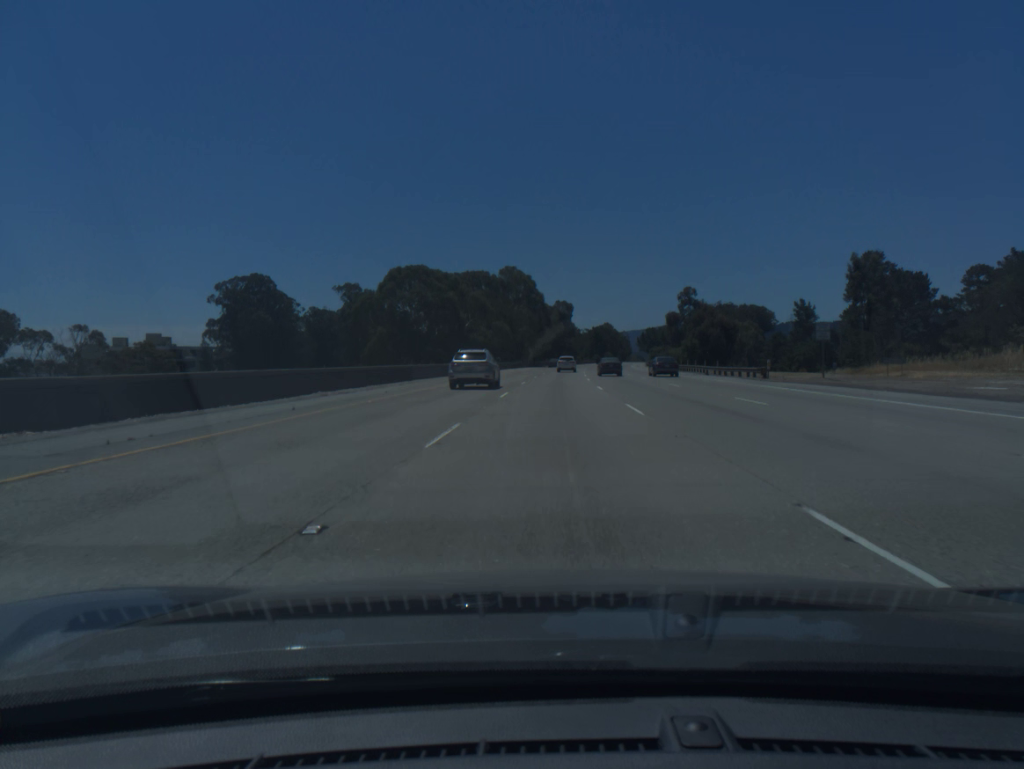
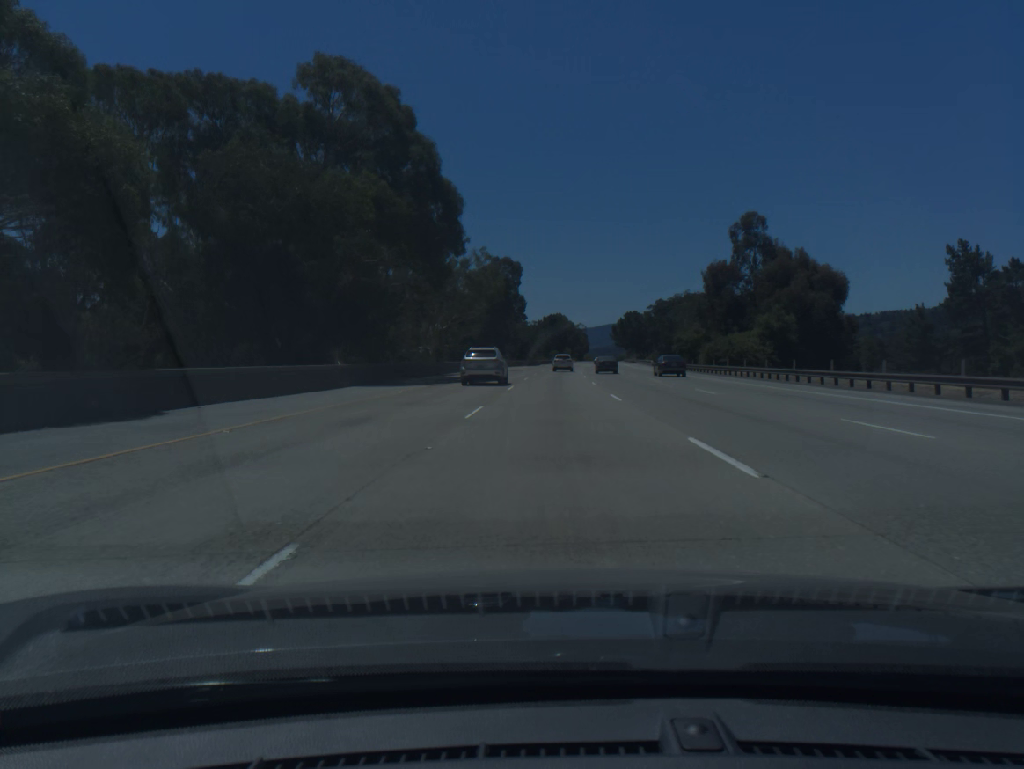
(+3.0, +97.0) m; +4°
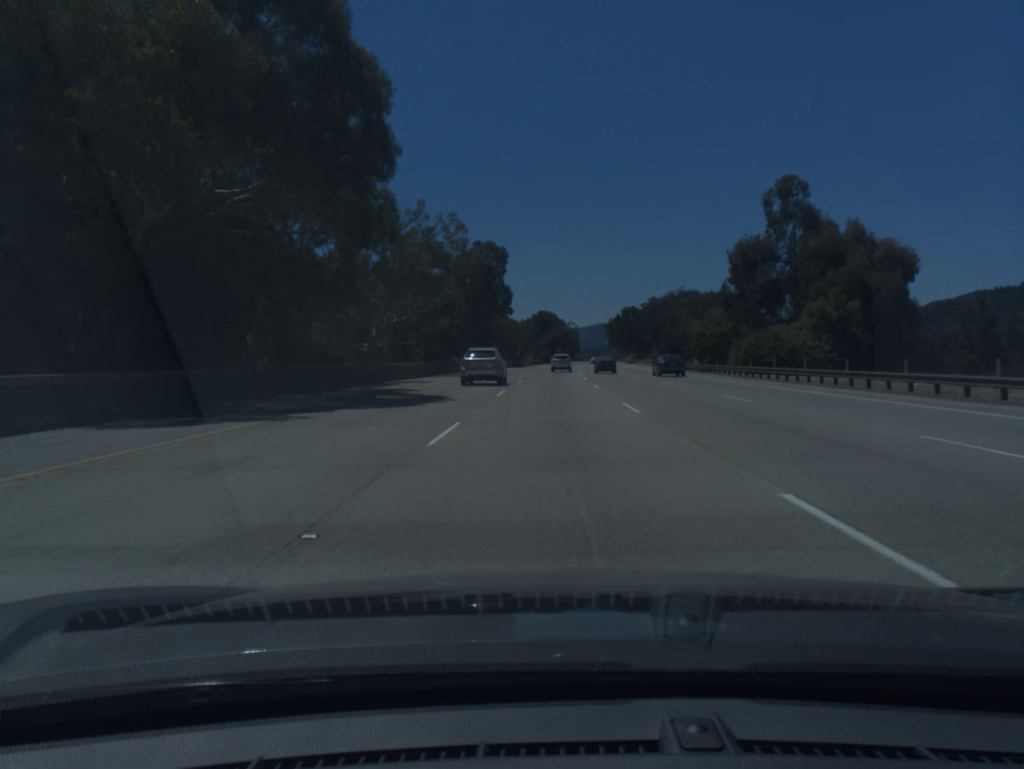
(+0.1, +19.3) m; +1°
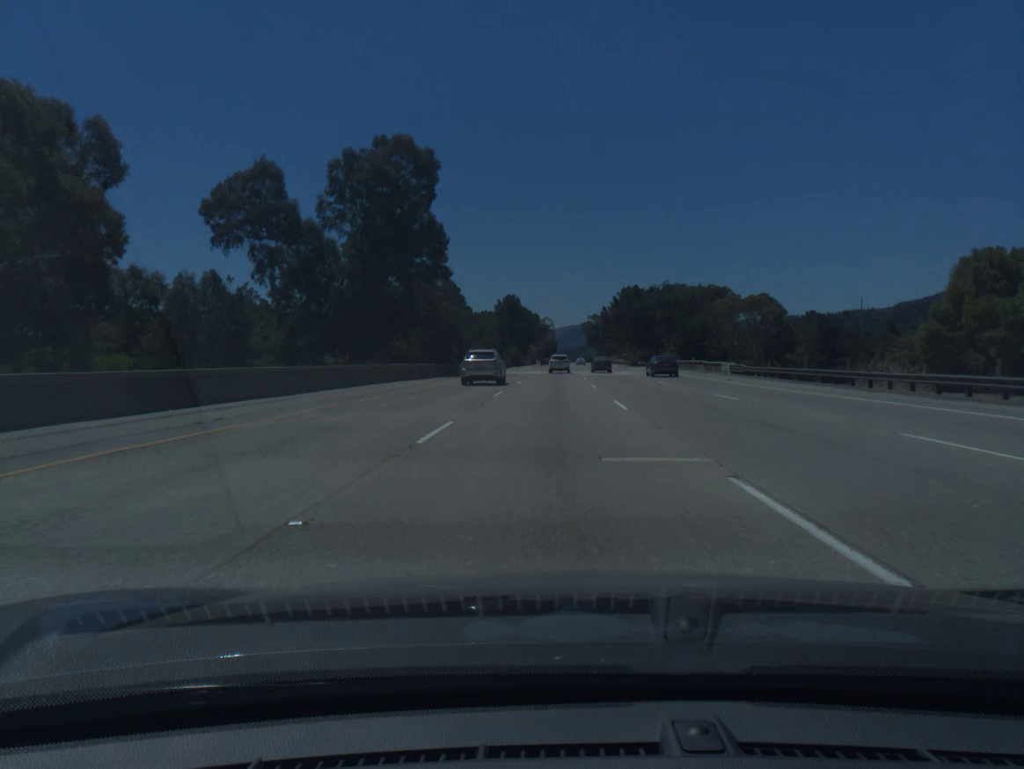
(+1.2, +57.8) m; +2°
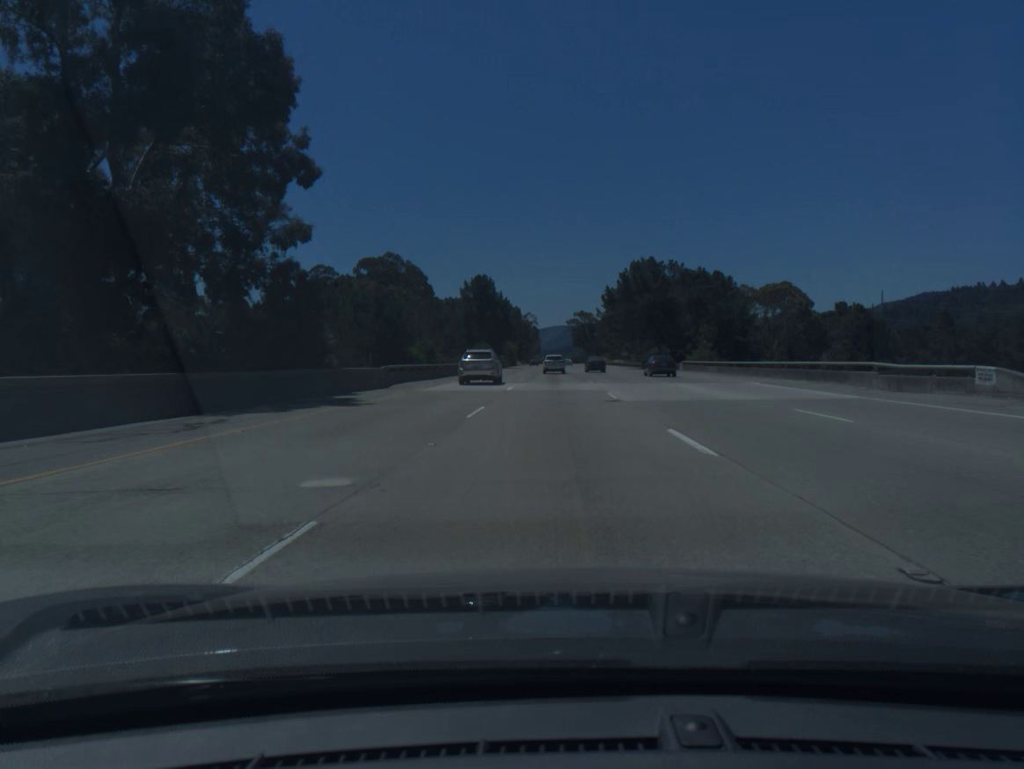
(+0.3, +38.3) m; +1°
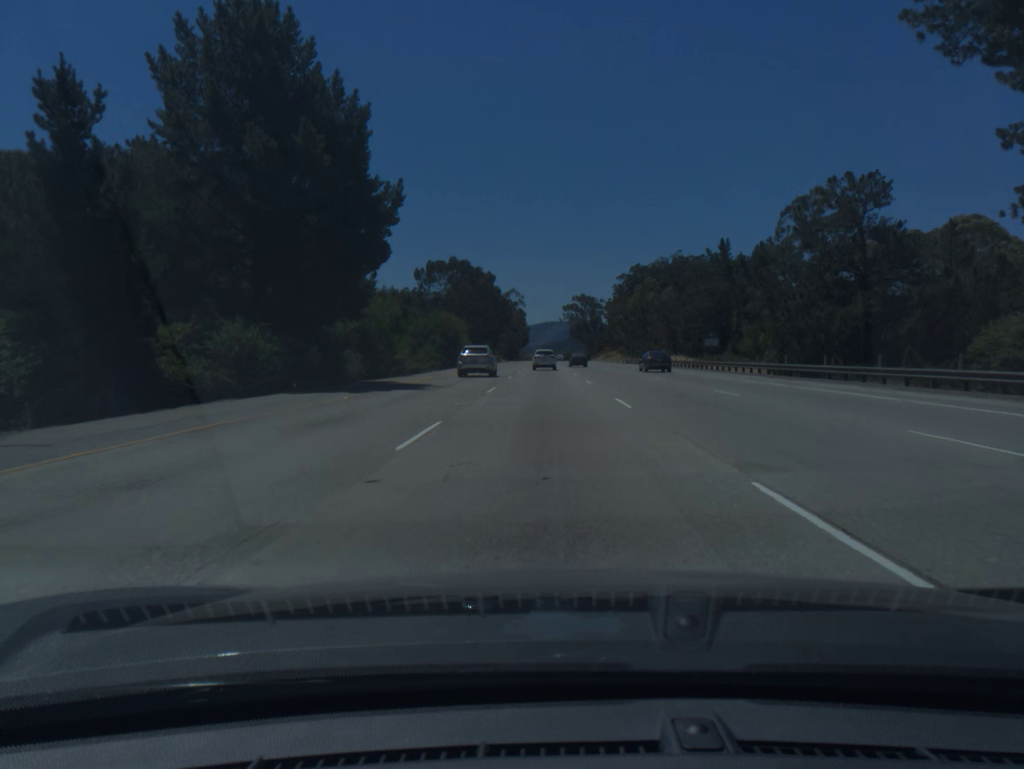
(+1.4, +94.5) m; +1°
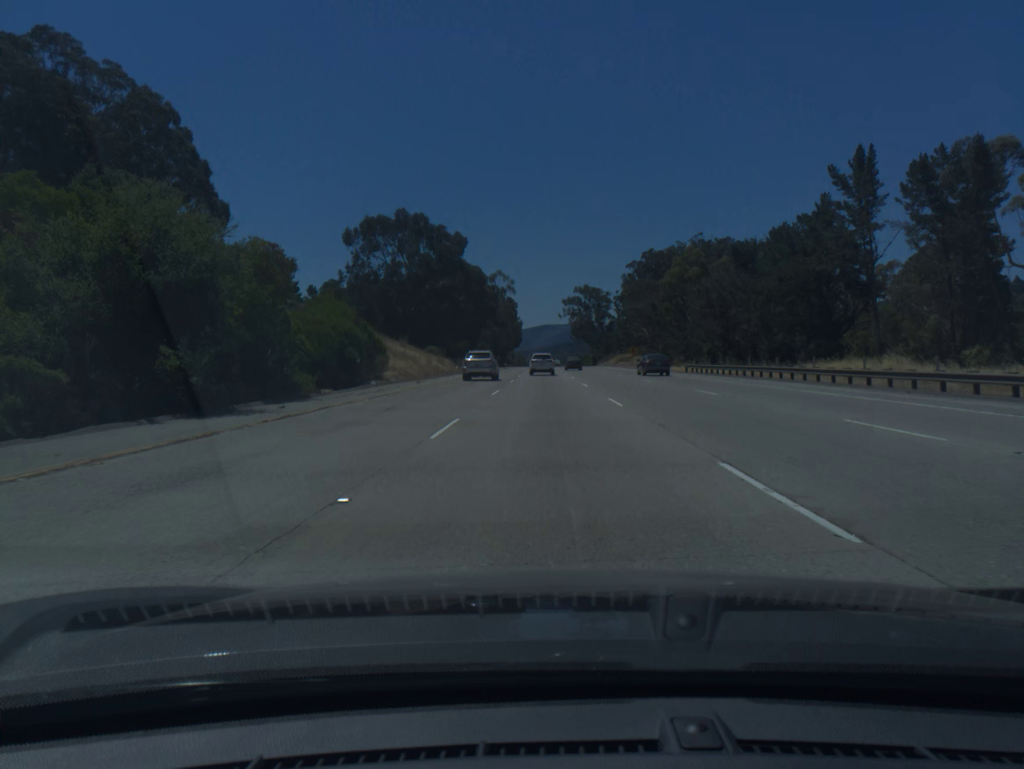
(+0.1, +55.8) m; 0°
